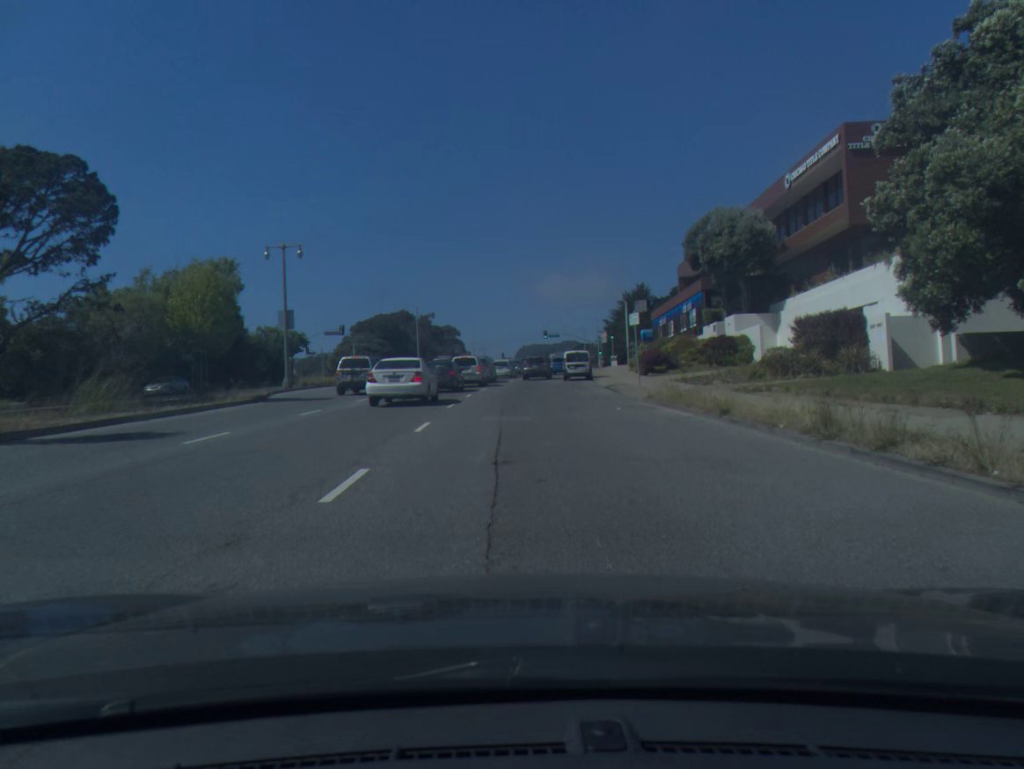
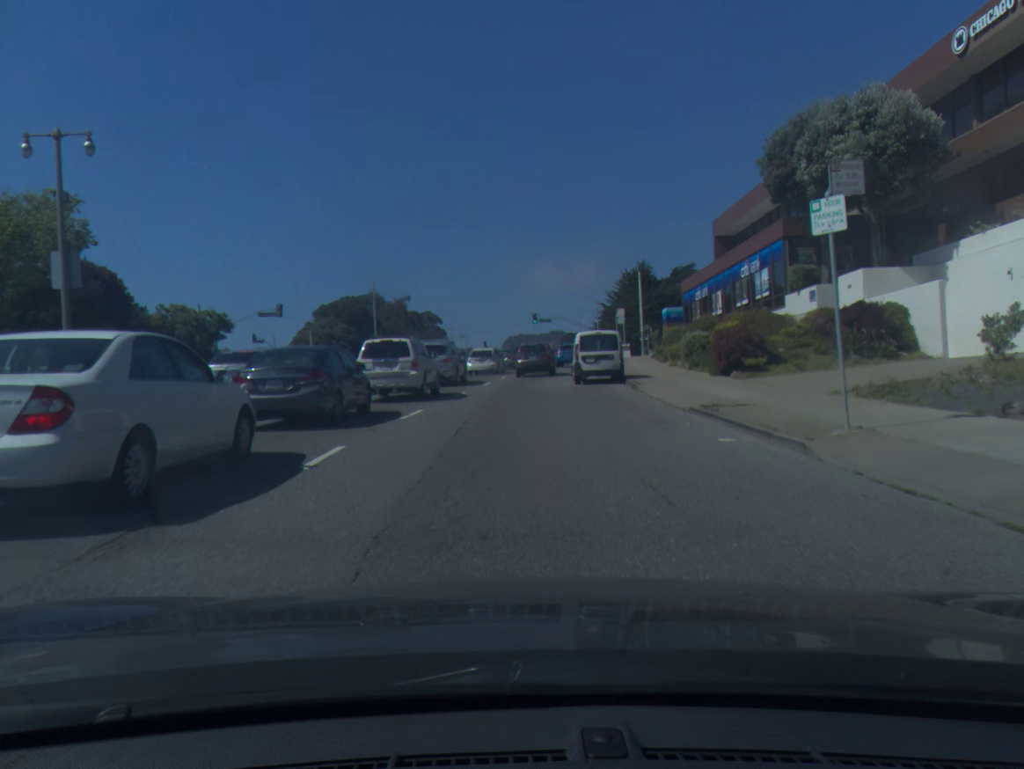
(+0.2, +20.6) m; +1°
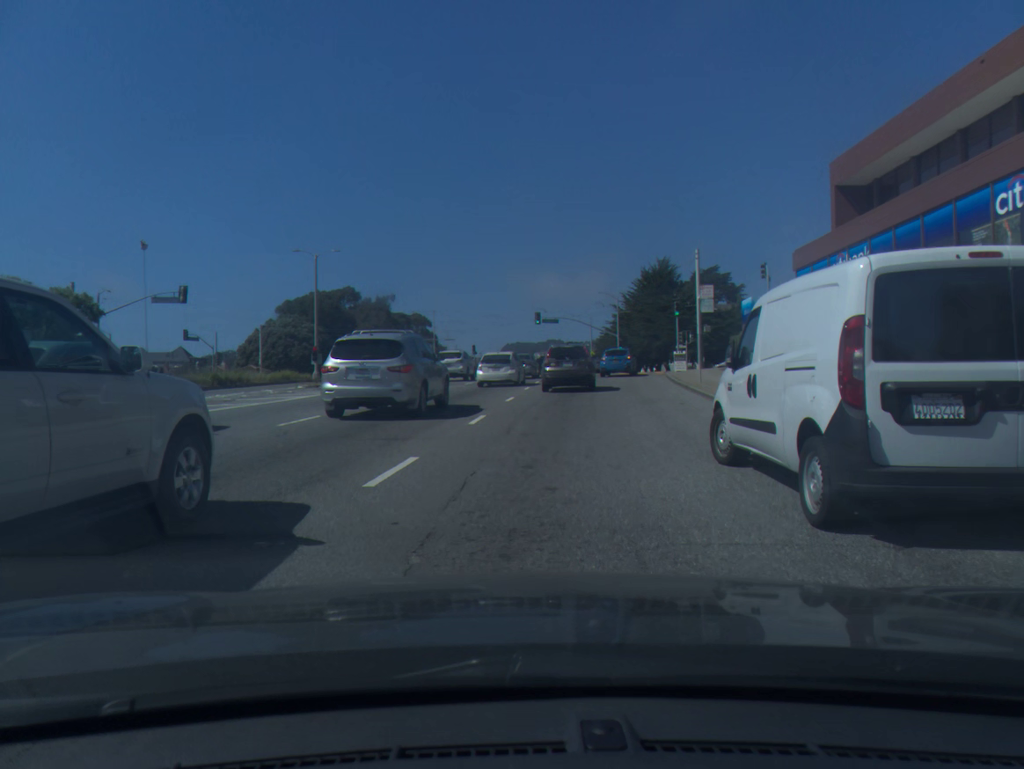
(-0.1, +22.9) m; 0°
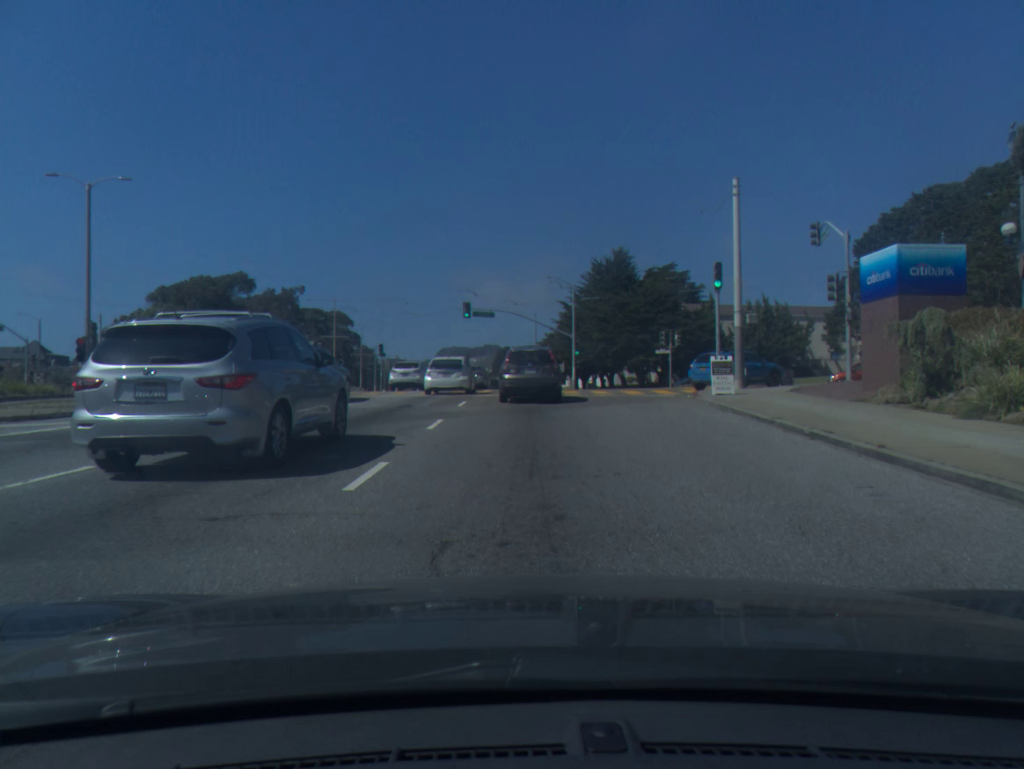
(+1.0, +21.6) m; +5°
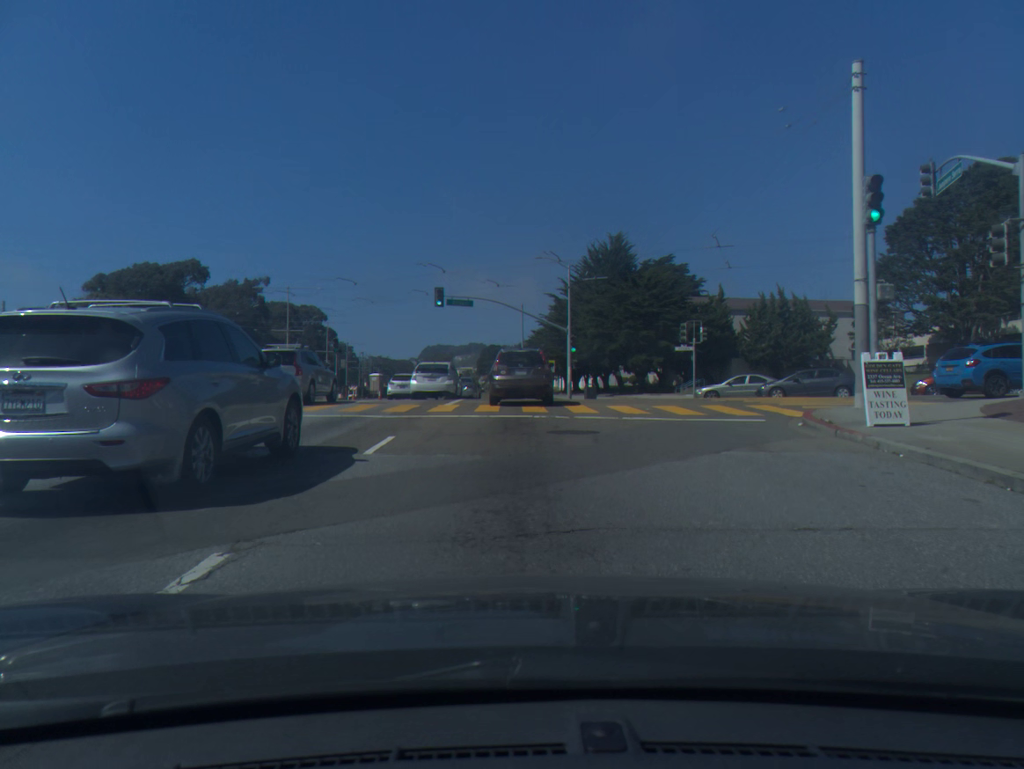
(+0.1, +11.2) m; +1°
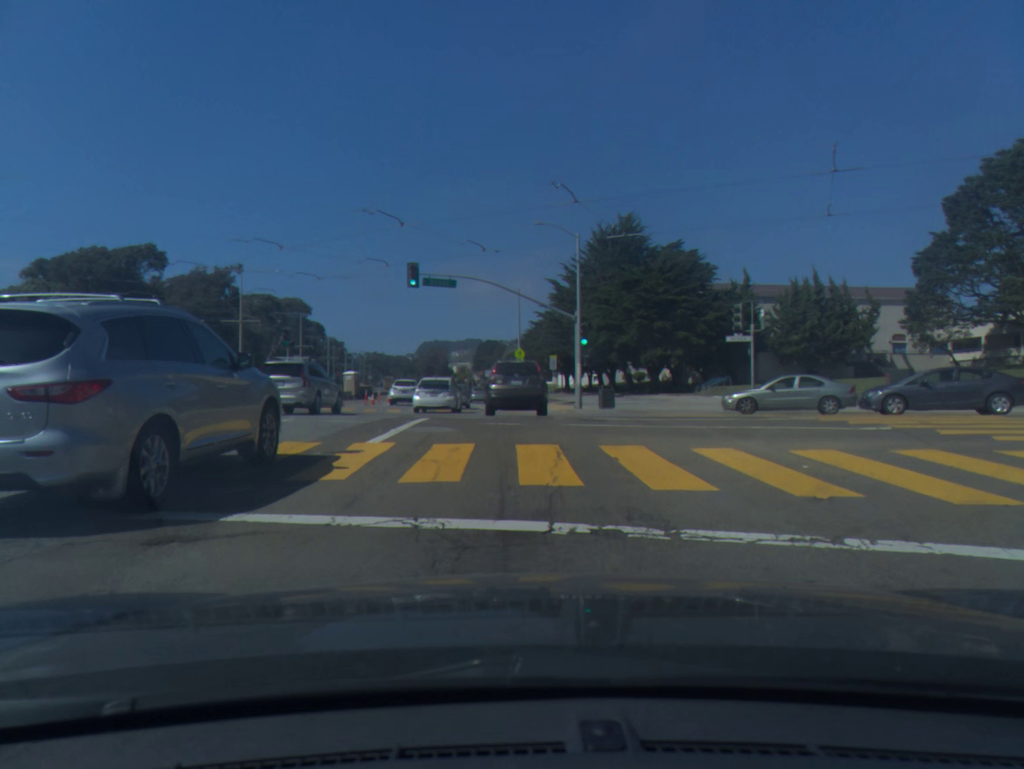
(+0.1, +11.3) m; 0°
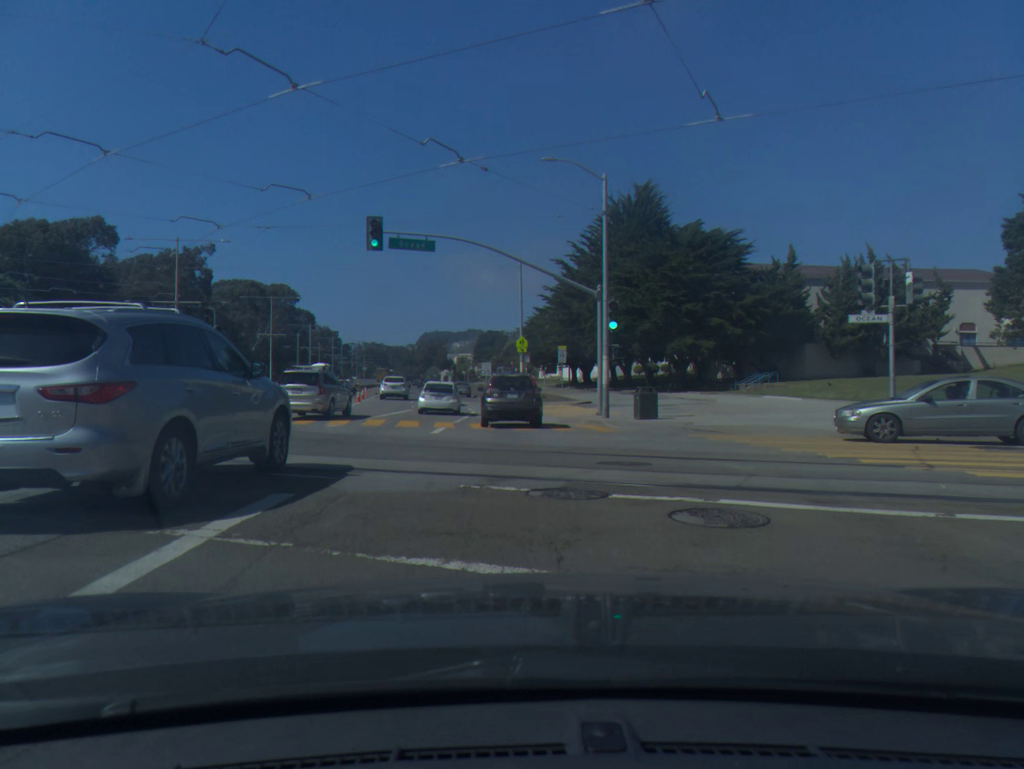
(-0.1, +11.3) m; -1°
